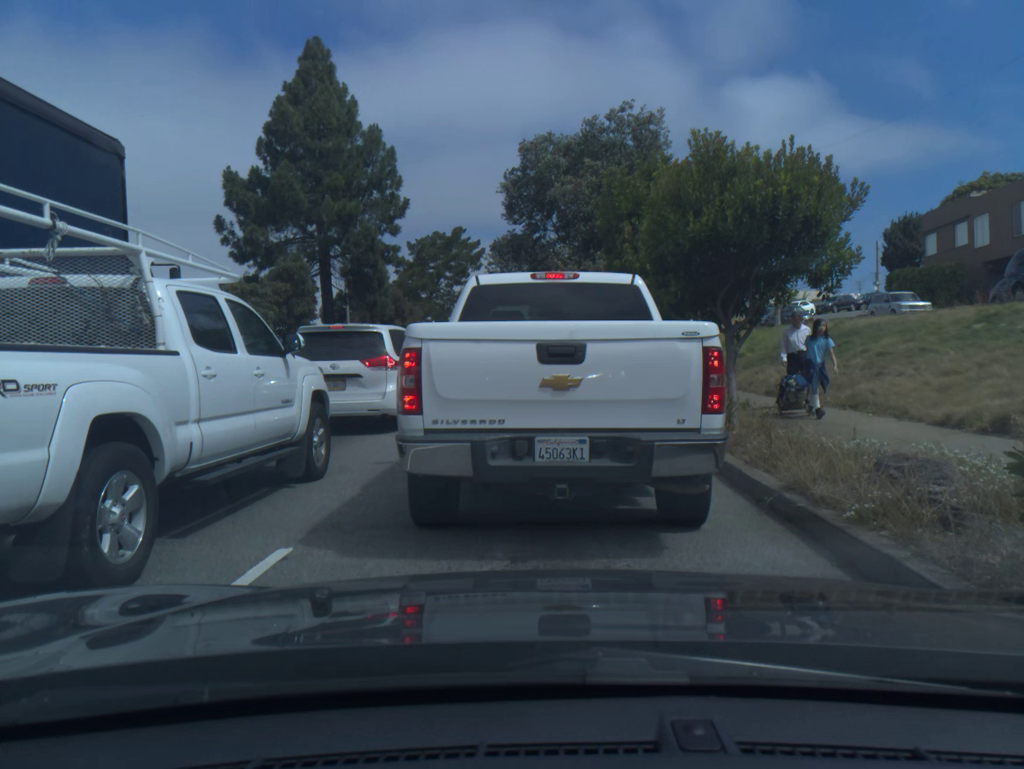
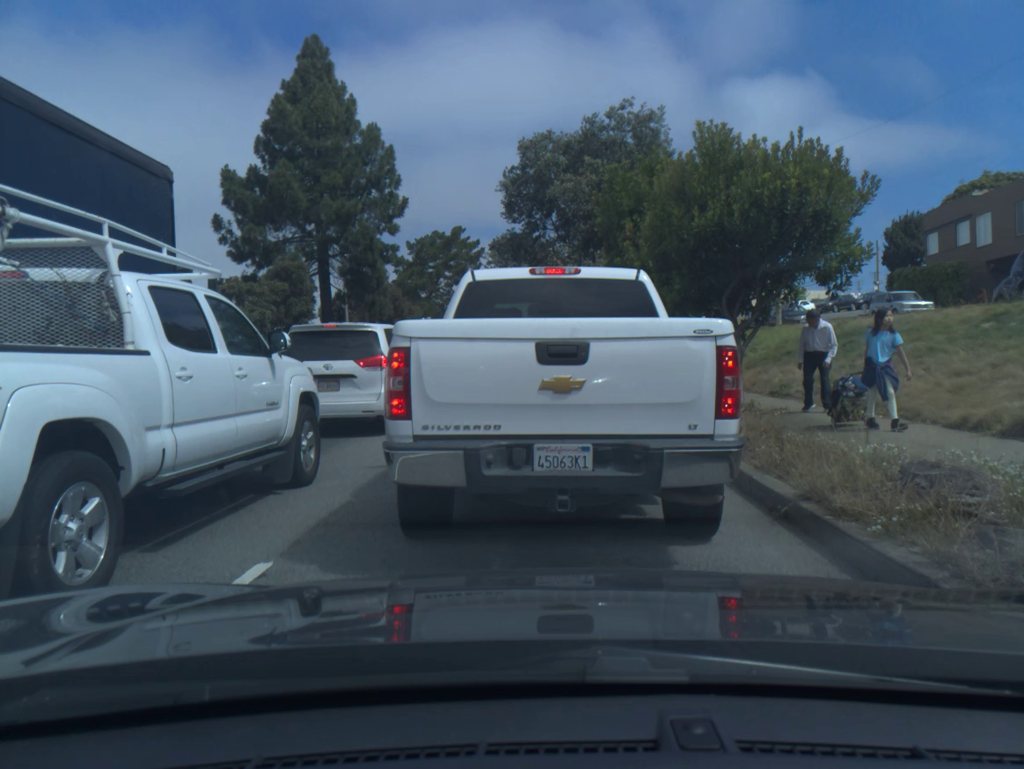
(0.0, +0.4) m; 0°
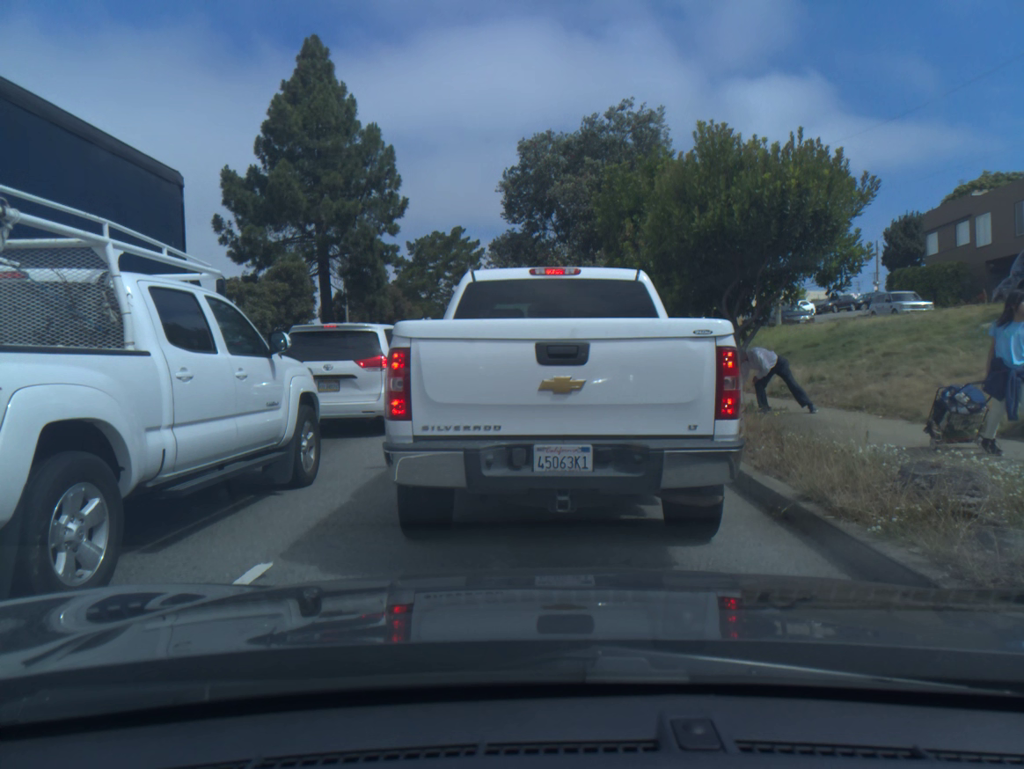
(0.0, 0.0) m; +1°
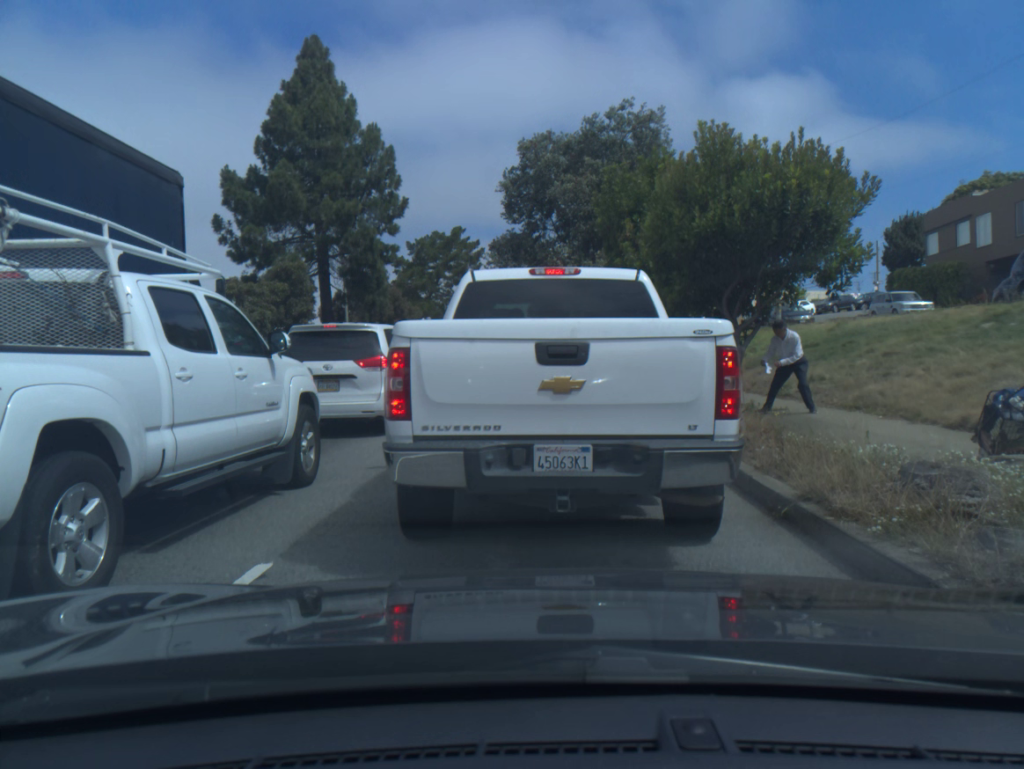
(0.0, 0.0) m; 0°
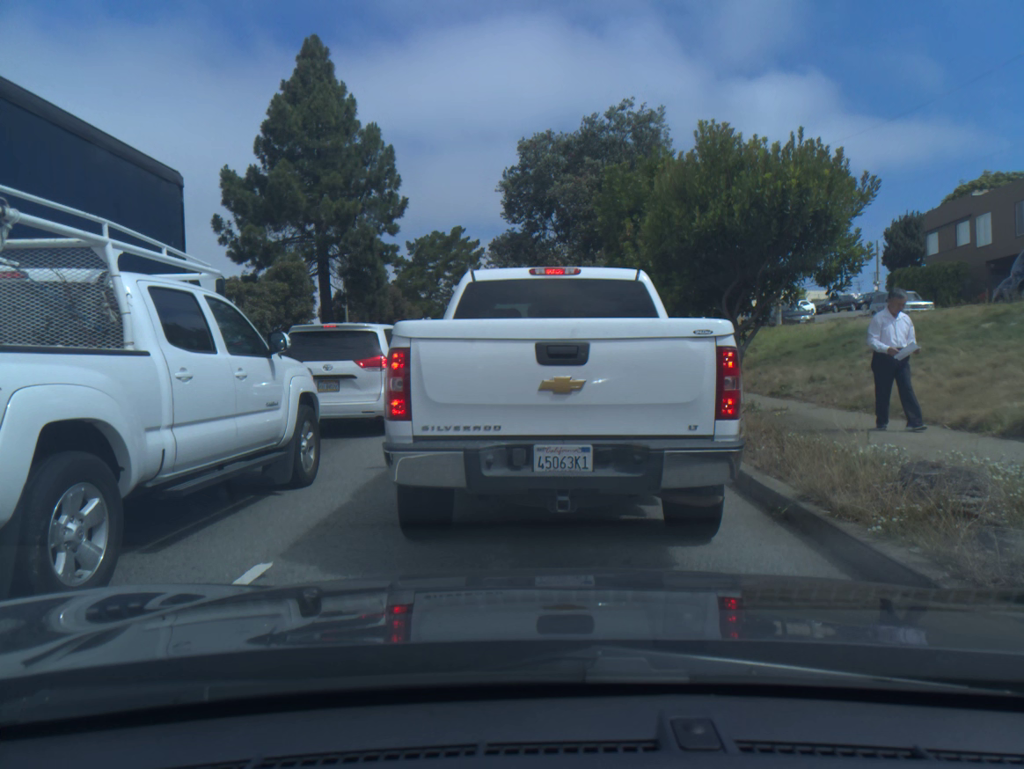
(0.0, 0.0) m; +1°
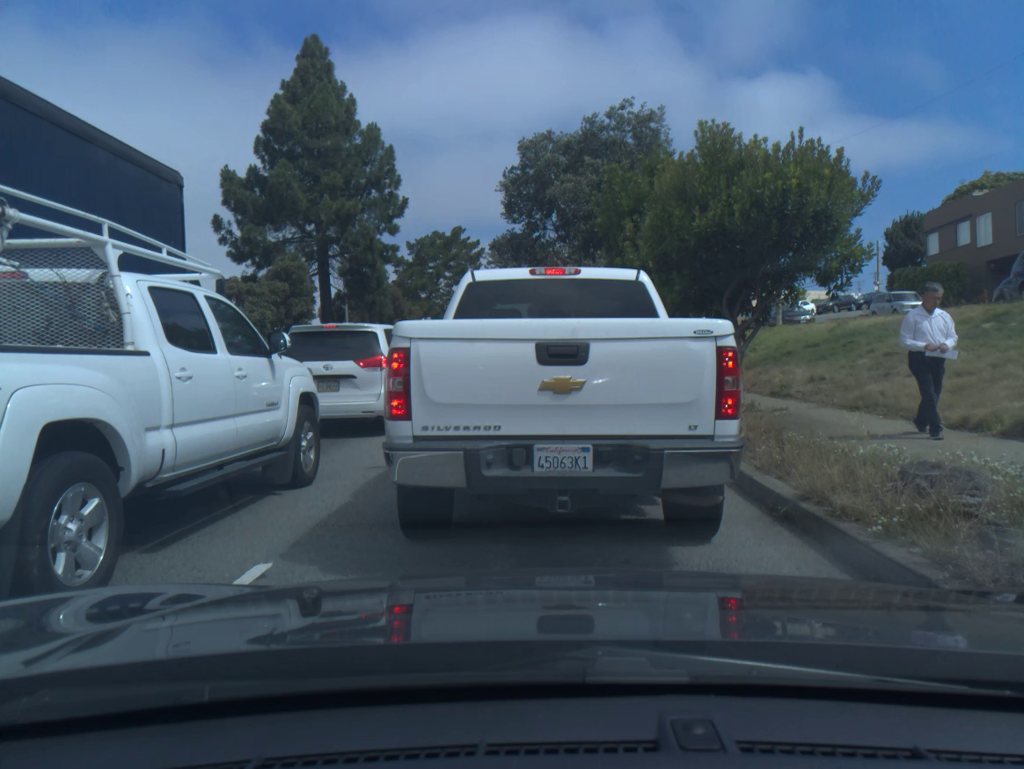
(0.0, 0.0) m; 0°
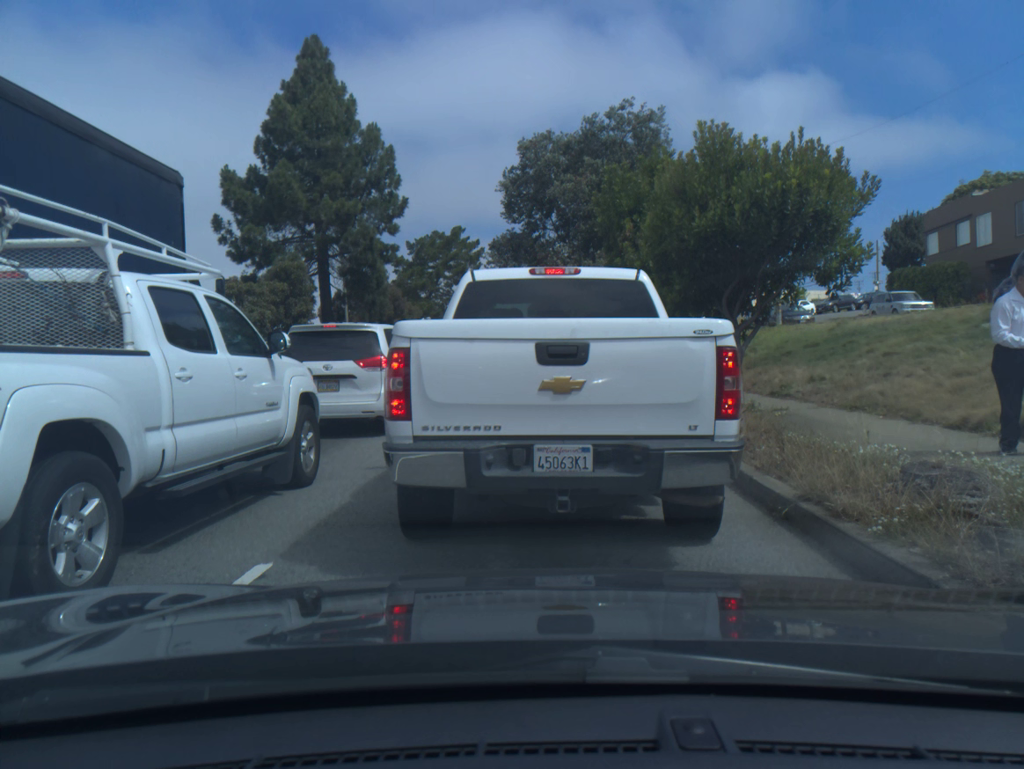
(0.0, 0.0) m; 0°
